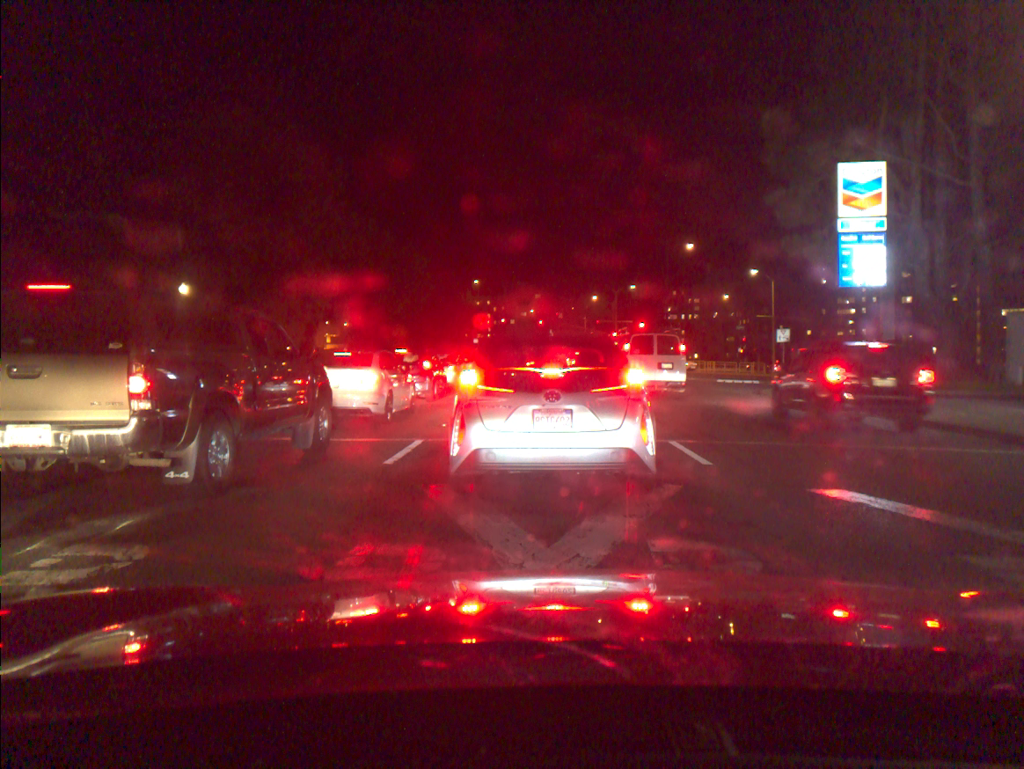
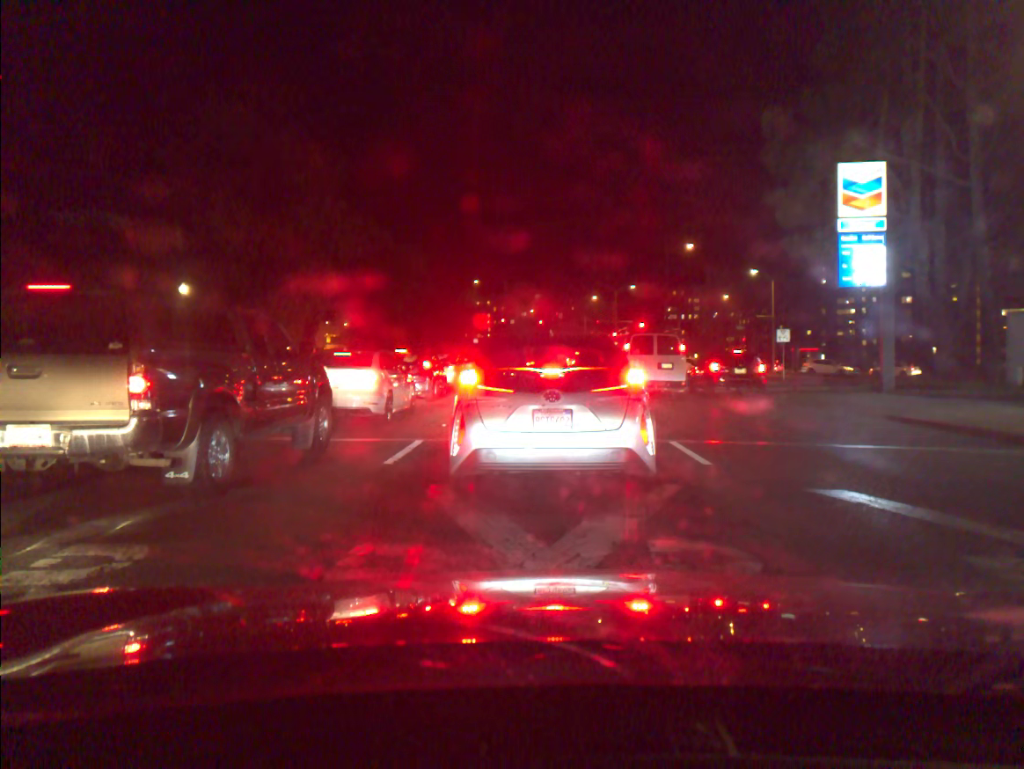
(0.0, 0.0) m; 0°
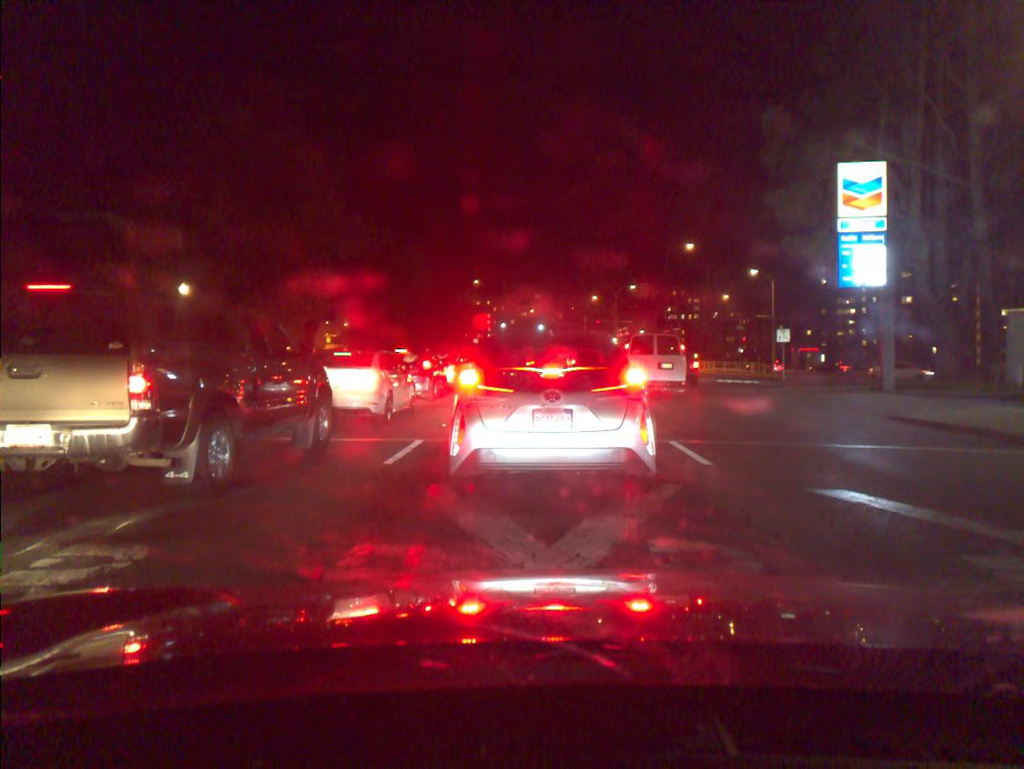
(0.0, 0.0) m; 0°
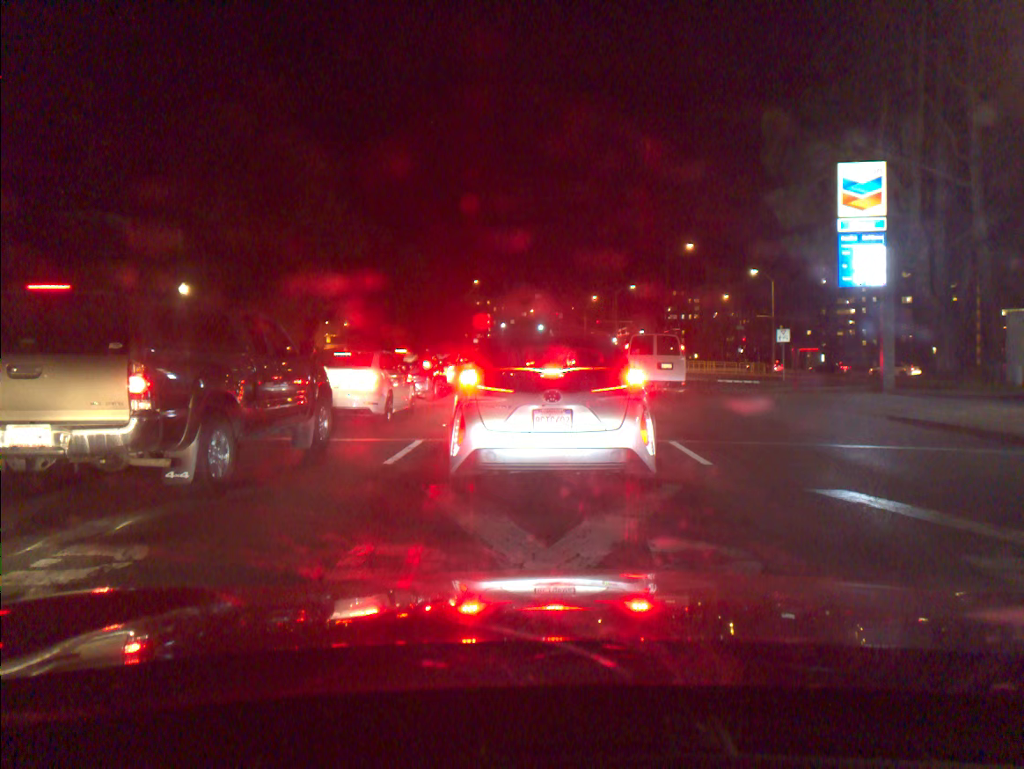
(0.0, 0.0) m; 0°
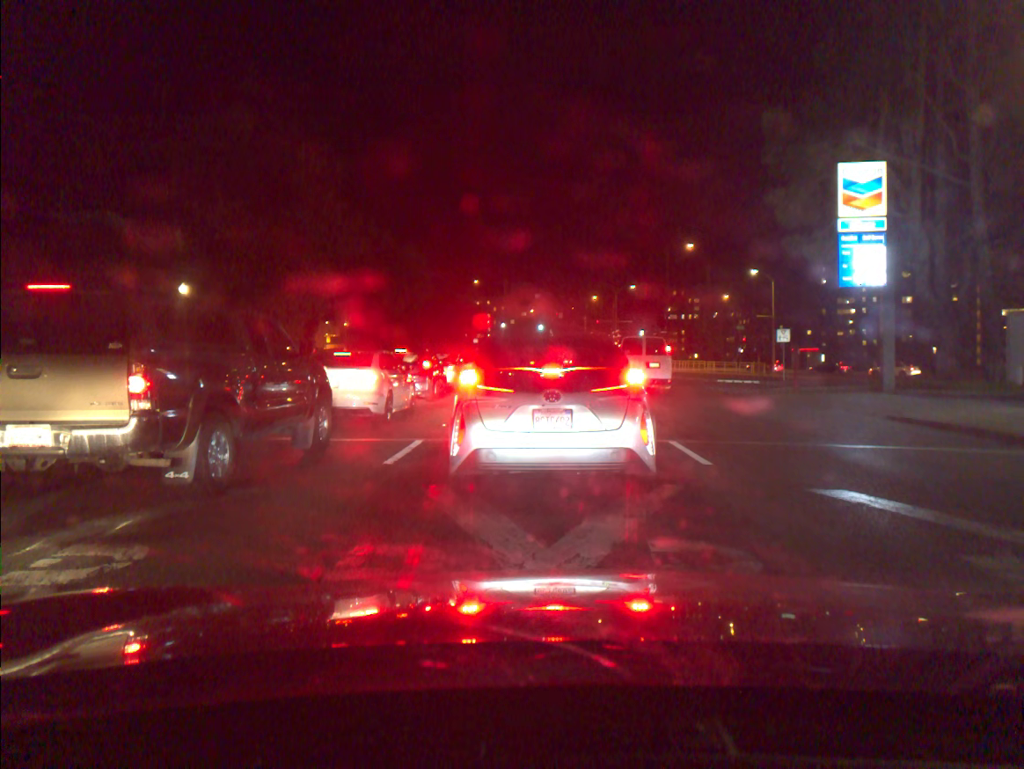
(0.0, 0.0) m; 0°
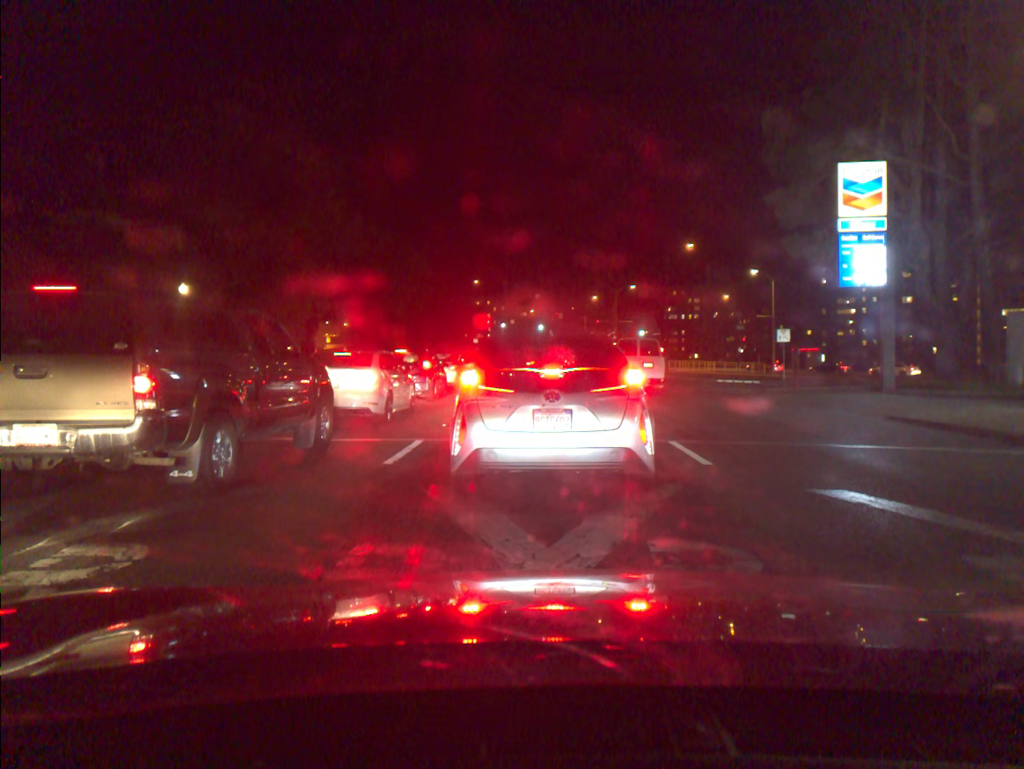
(0.0, 0.0) m; 0°
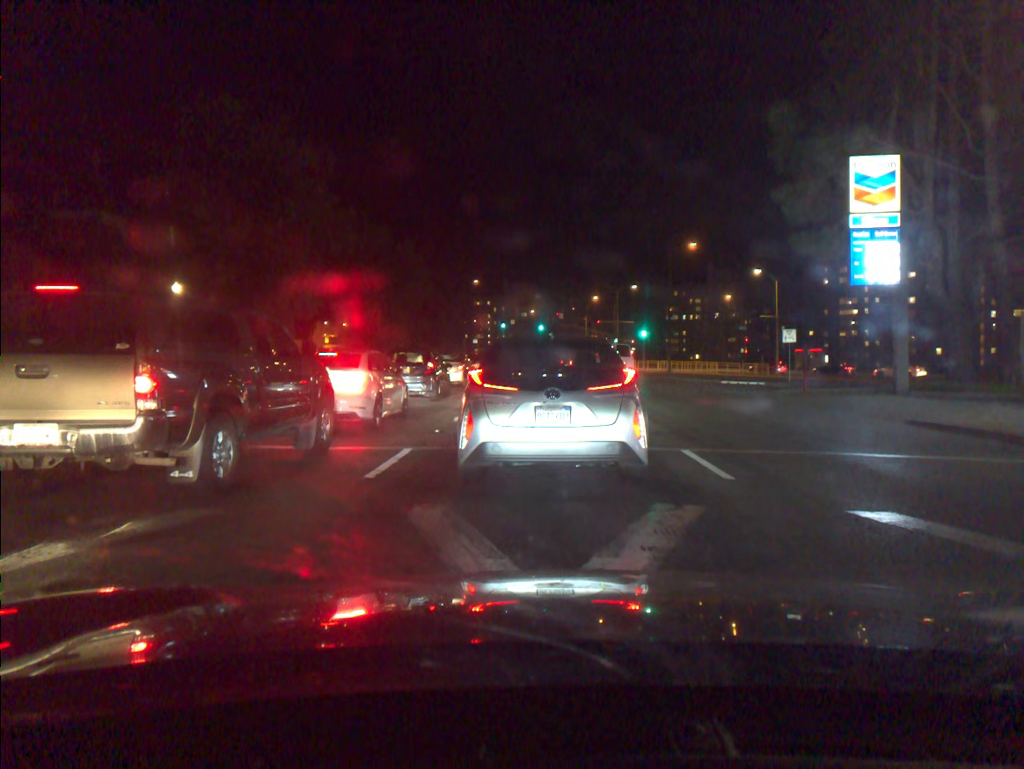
(-0.1, +0.9) m; 0°
